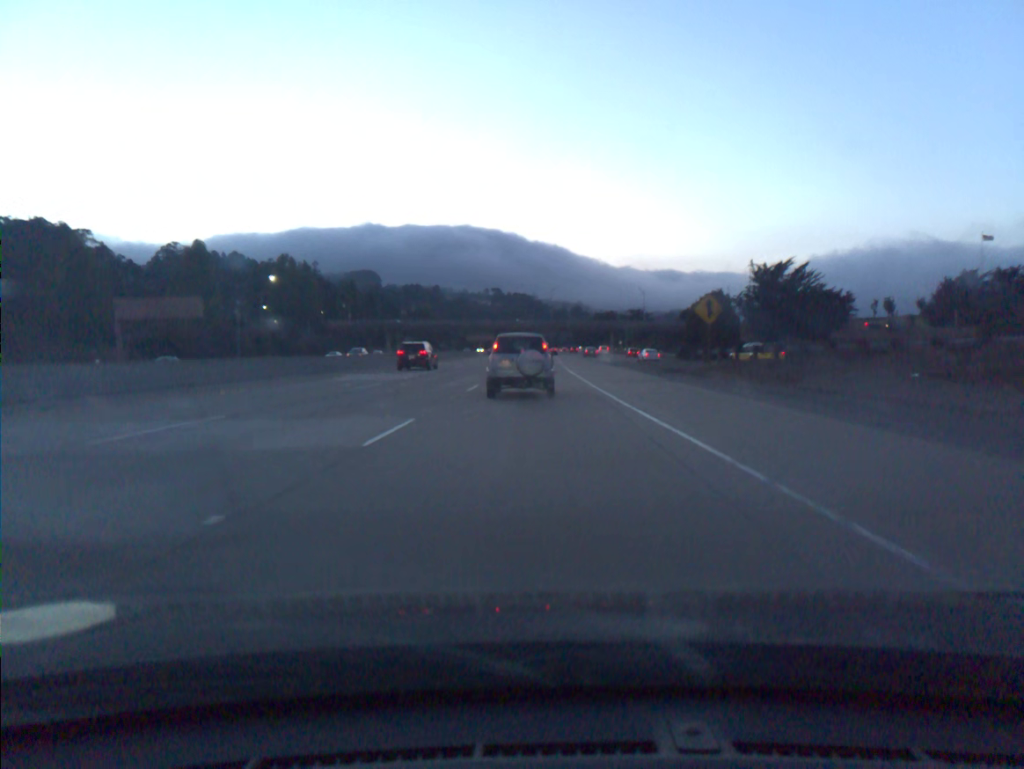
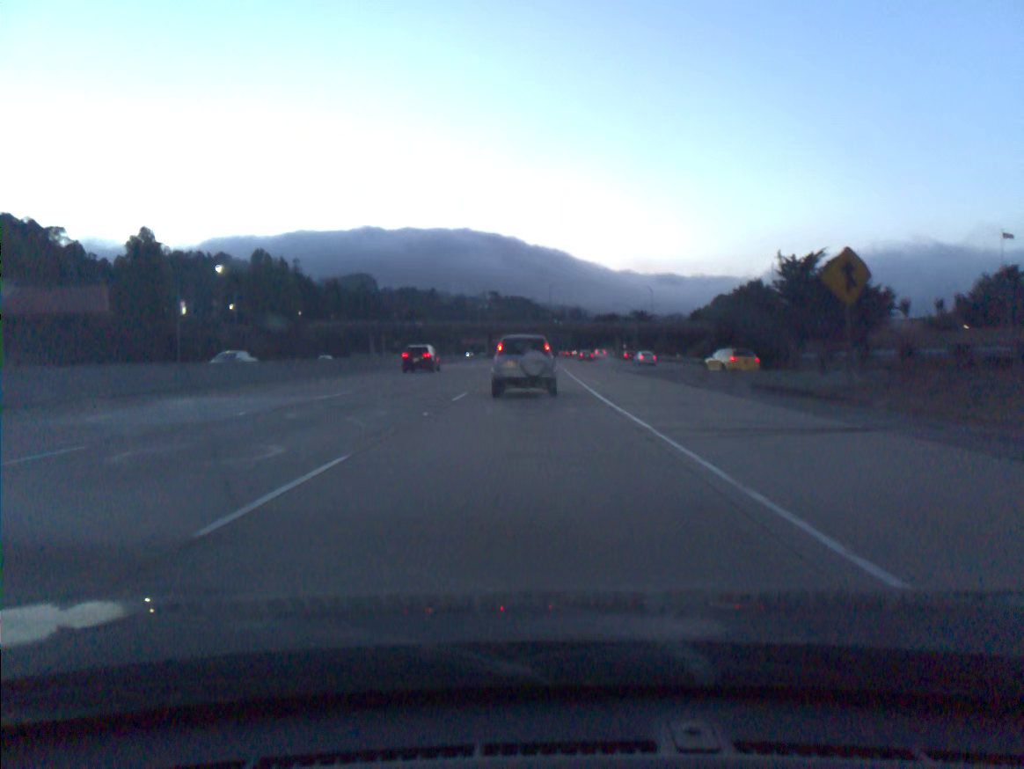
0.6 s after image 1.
(+0.1, +18.6) m; 0°
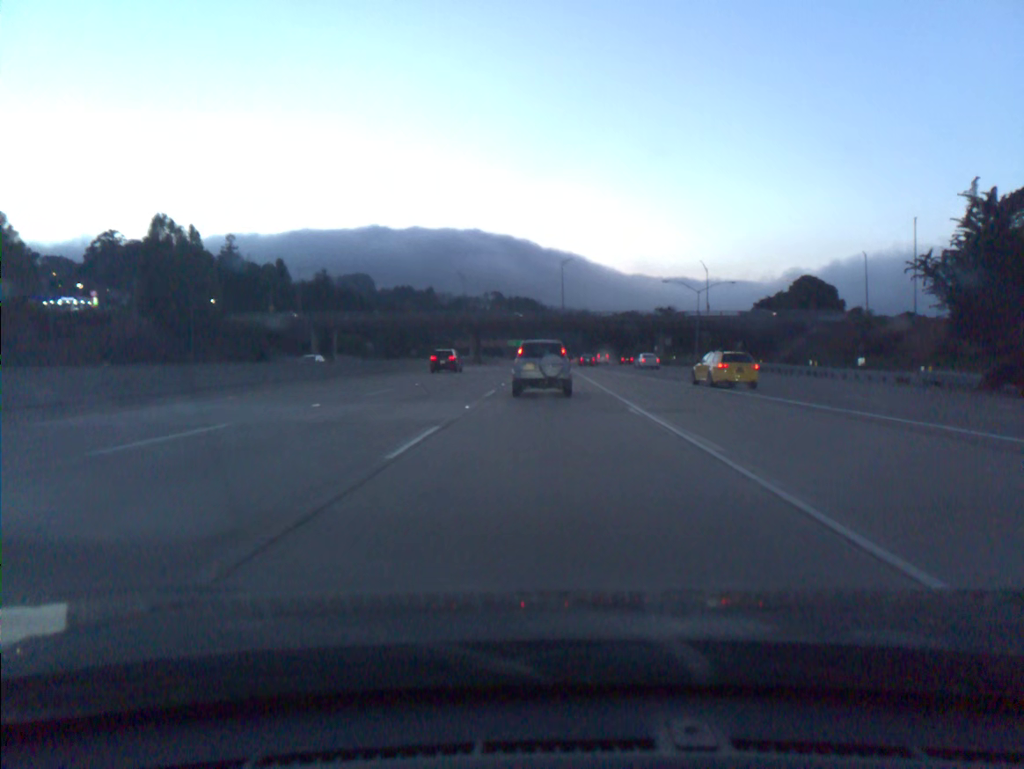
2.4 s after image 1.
(-0.3, +55.1) m; 0°
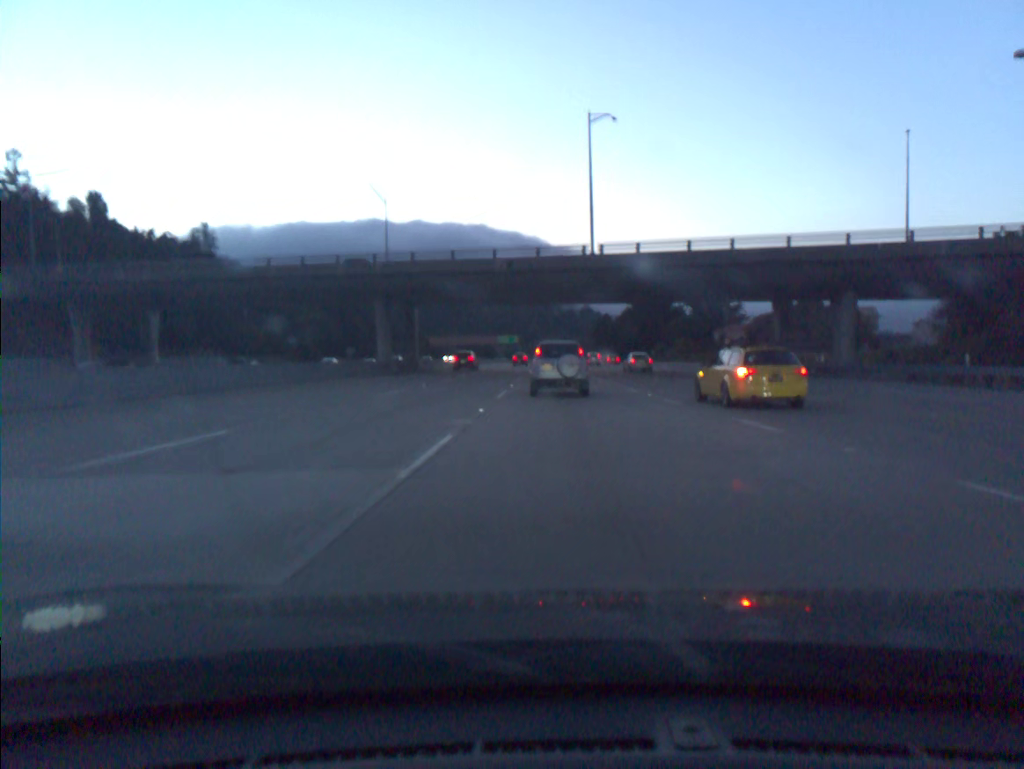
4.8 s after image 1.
(+0.4, +72.8) m; 0°
